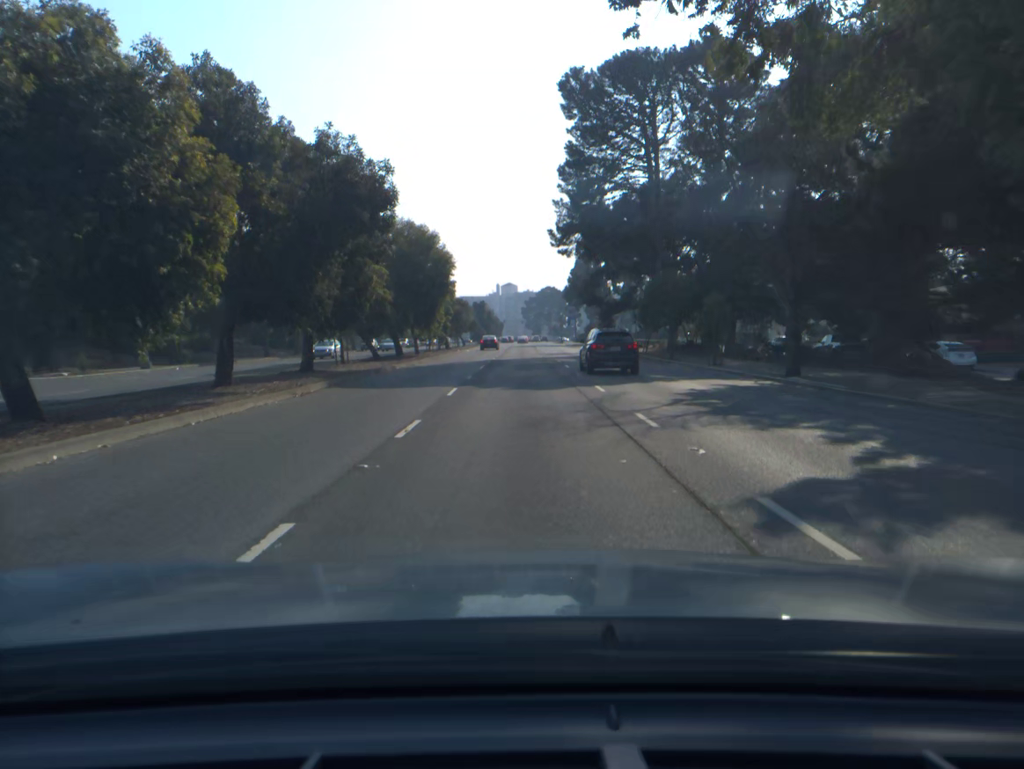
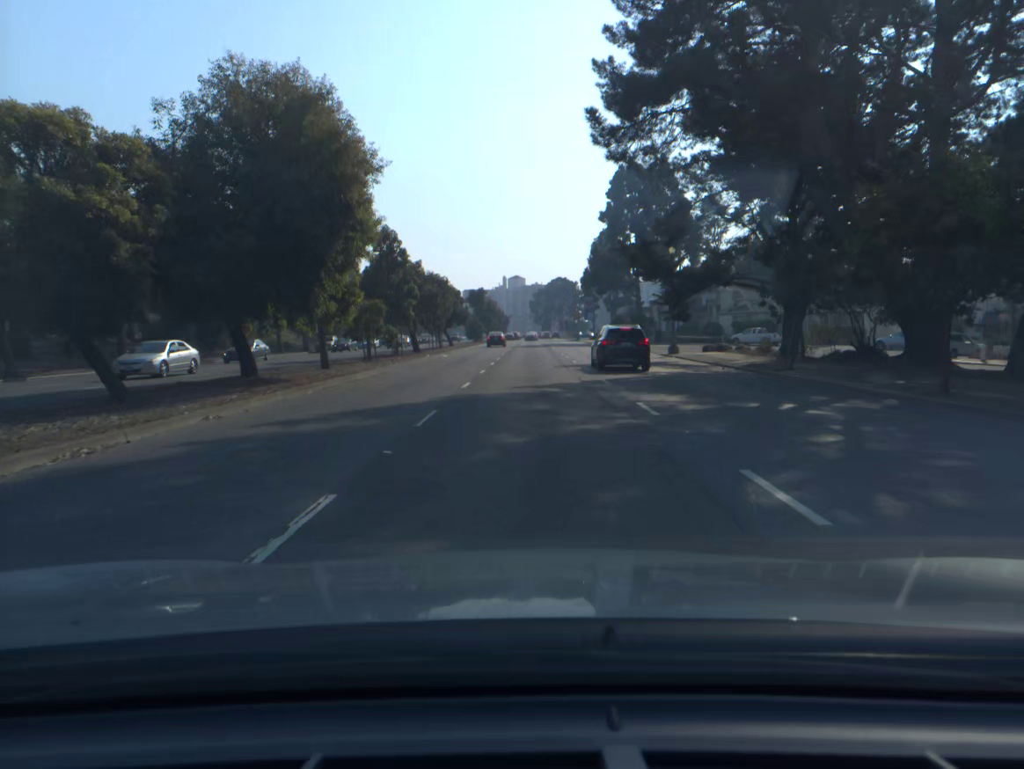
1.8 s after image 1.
(0.0, +28.0) m; 0°
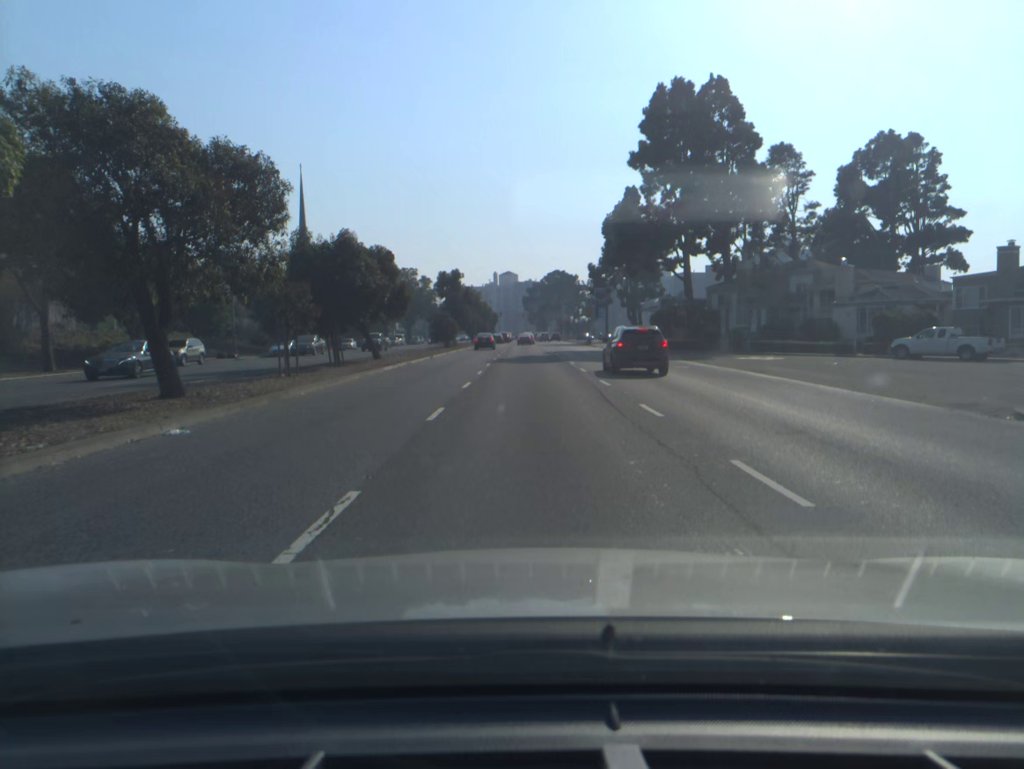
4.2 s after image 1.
(0.0, +35.7) m; 0°
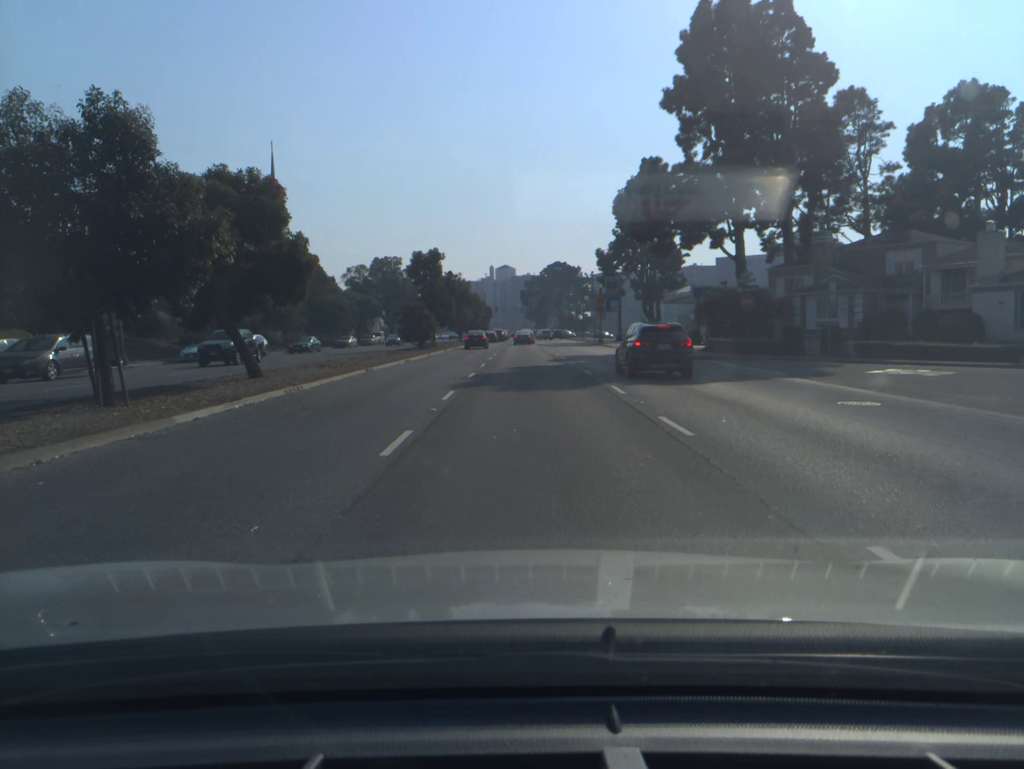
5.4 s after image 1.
(0.0, +17.5) m; 0°
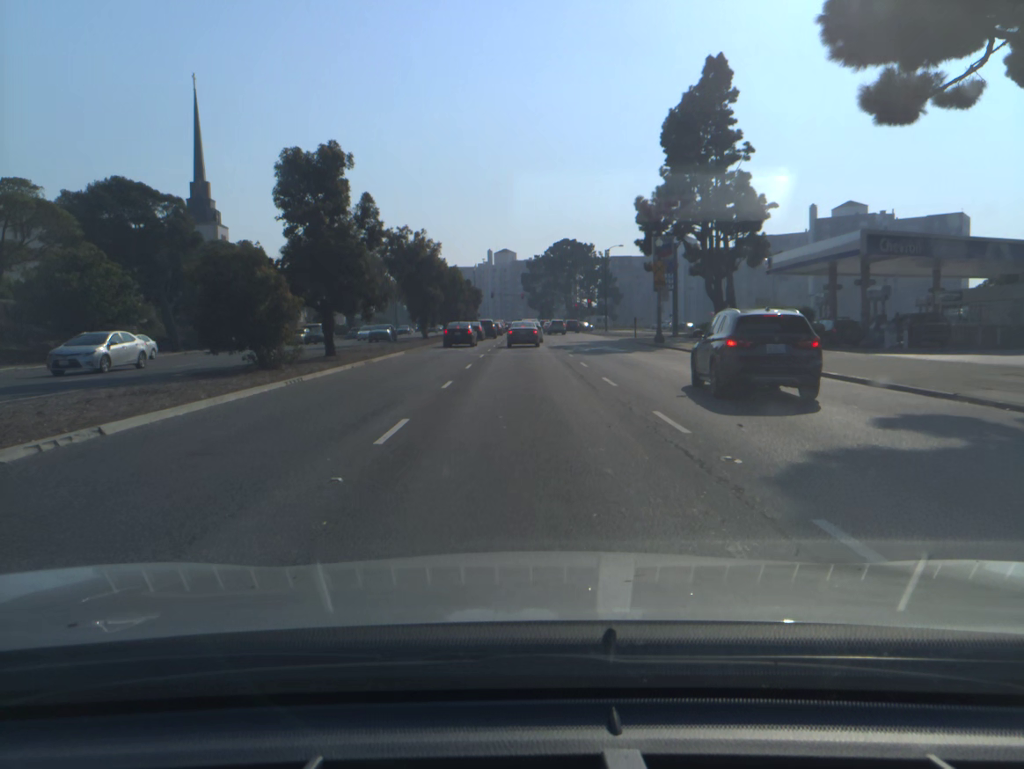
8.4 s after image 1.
(0.0, +36.3) m; 0°
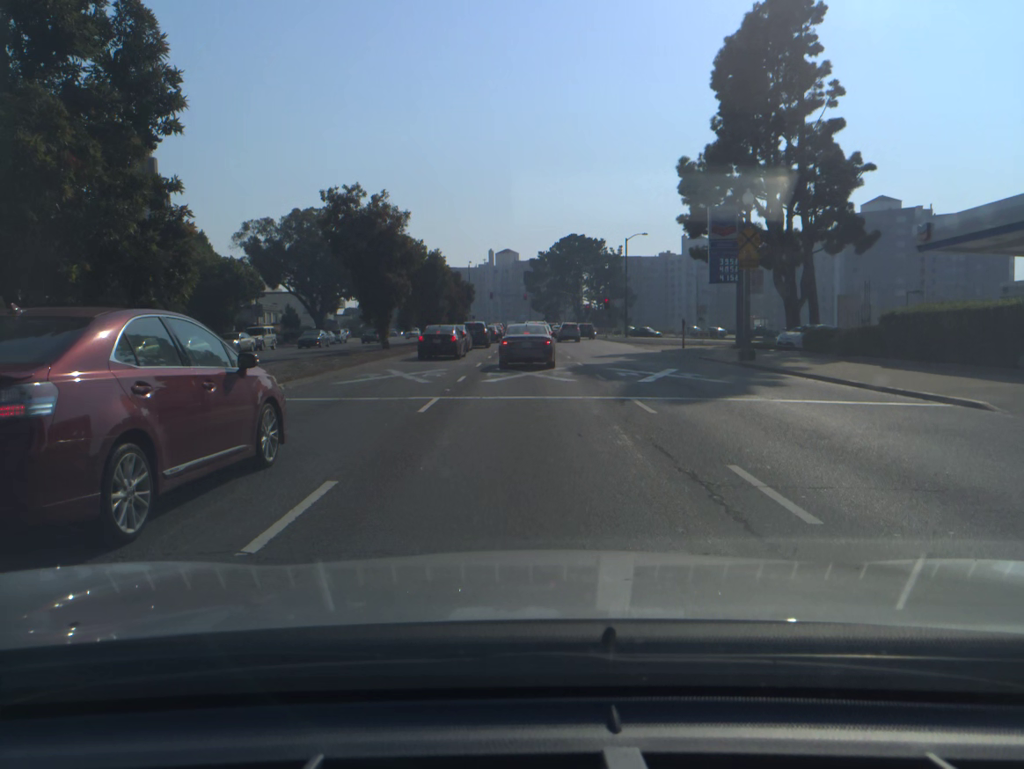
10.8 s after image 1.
(0.0, +19.2) m; 0°
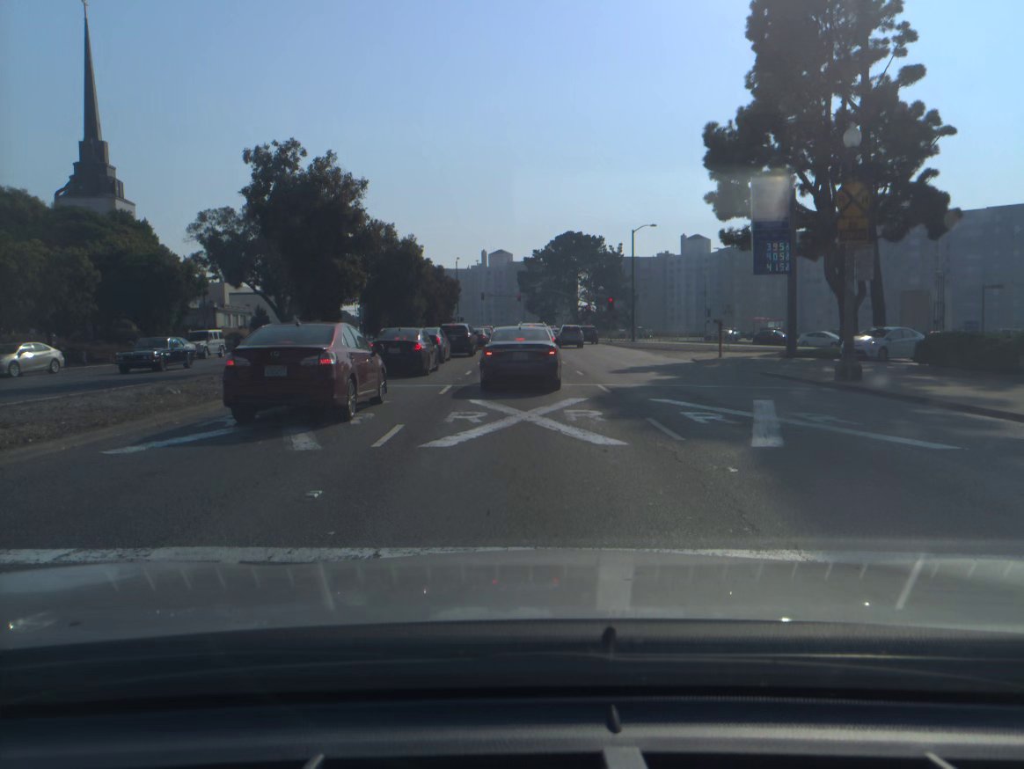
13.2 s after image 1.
(+0.1, +10.3) m; +1°
